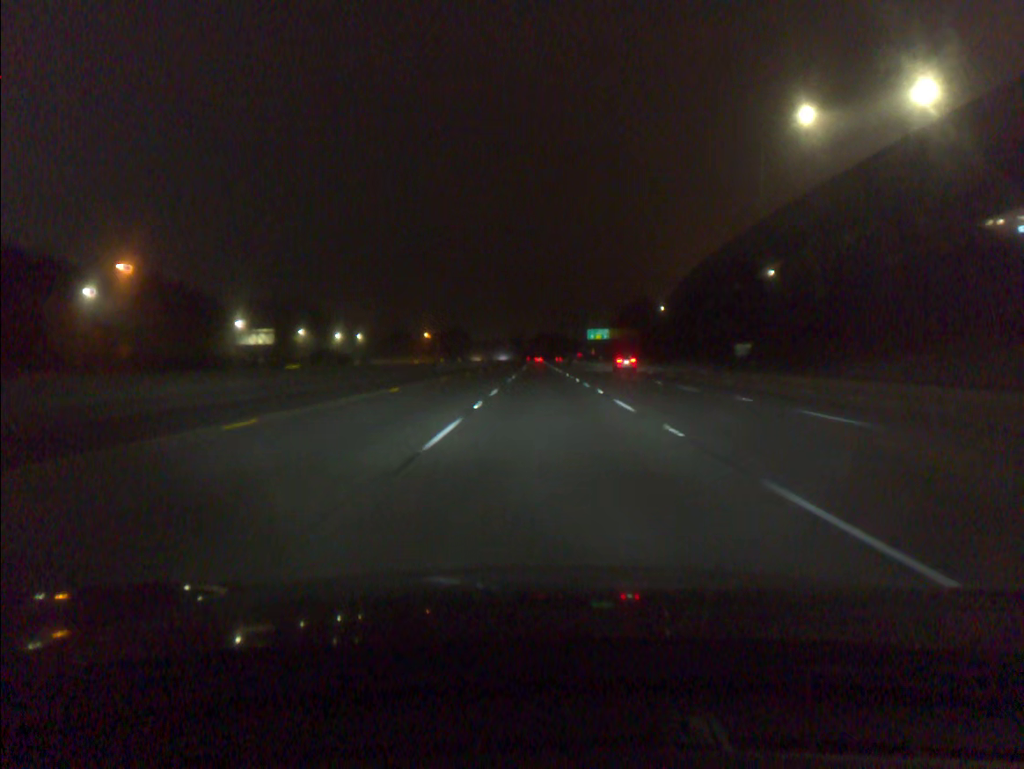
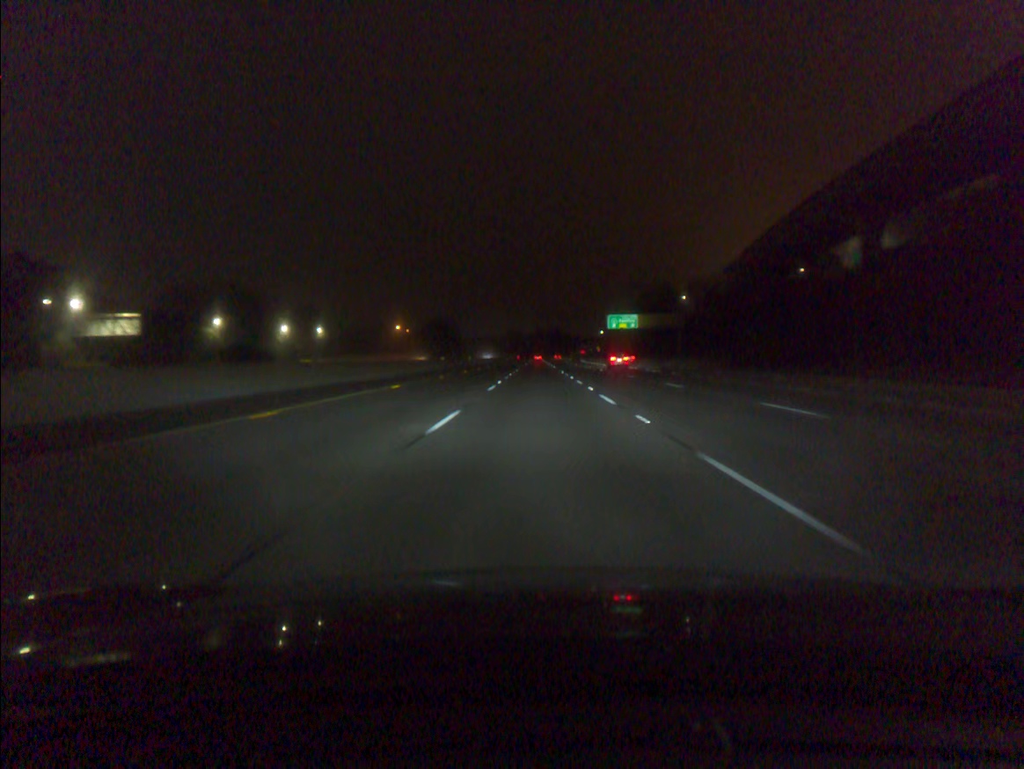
(+0.1, +56.4) m; 0°
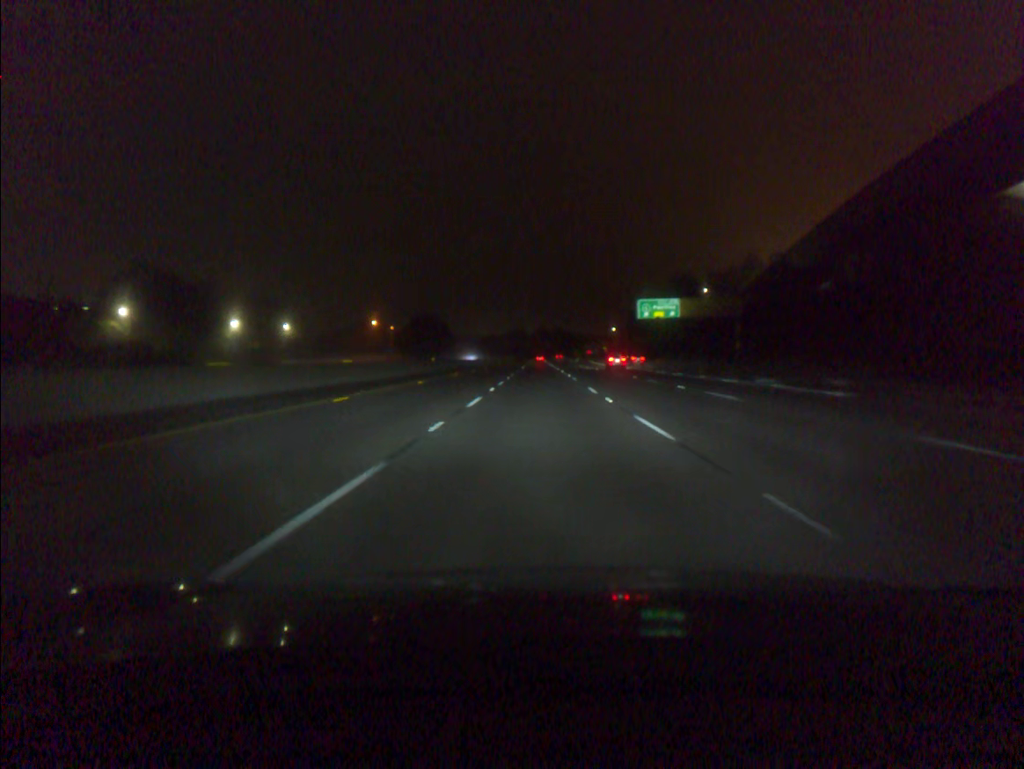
(0.0, +37.6) m; 0°
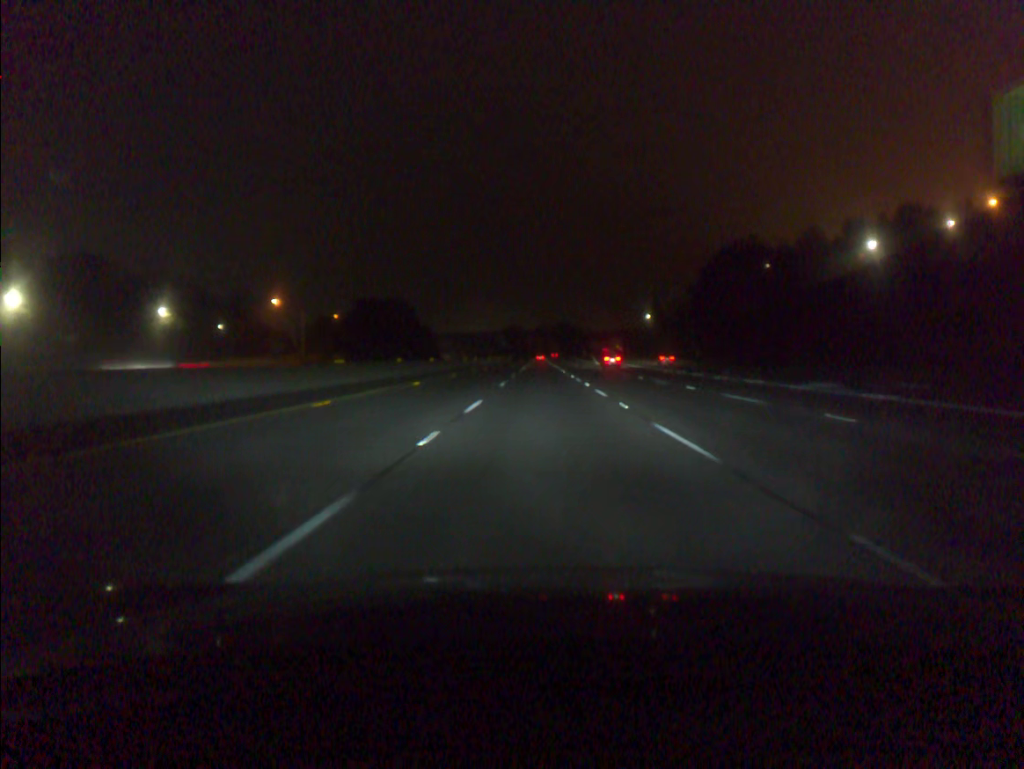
(0.0, +75.1) m; 0°
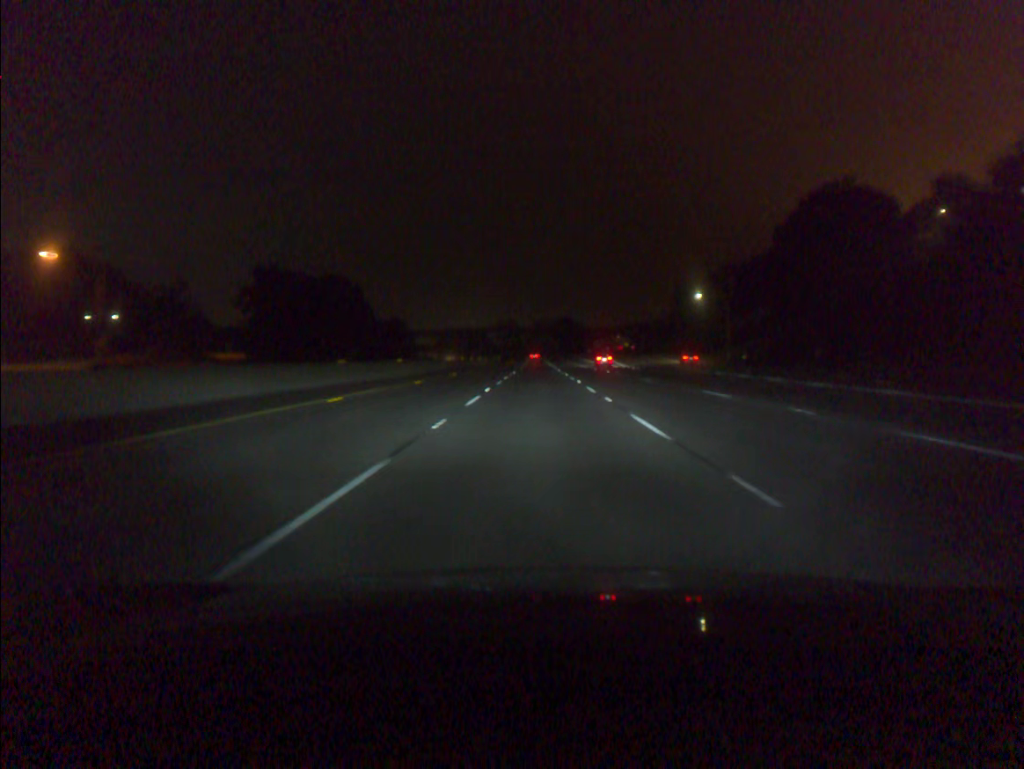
(+0.1, +56.3) m; 0°
